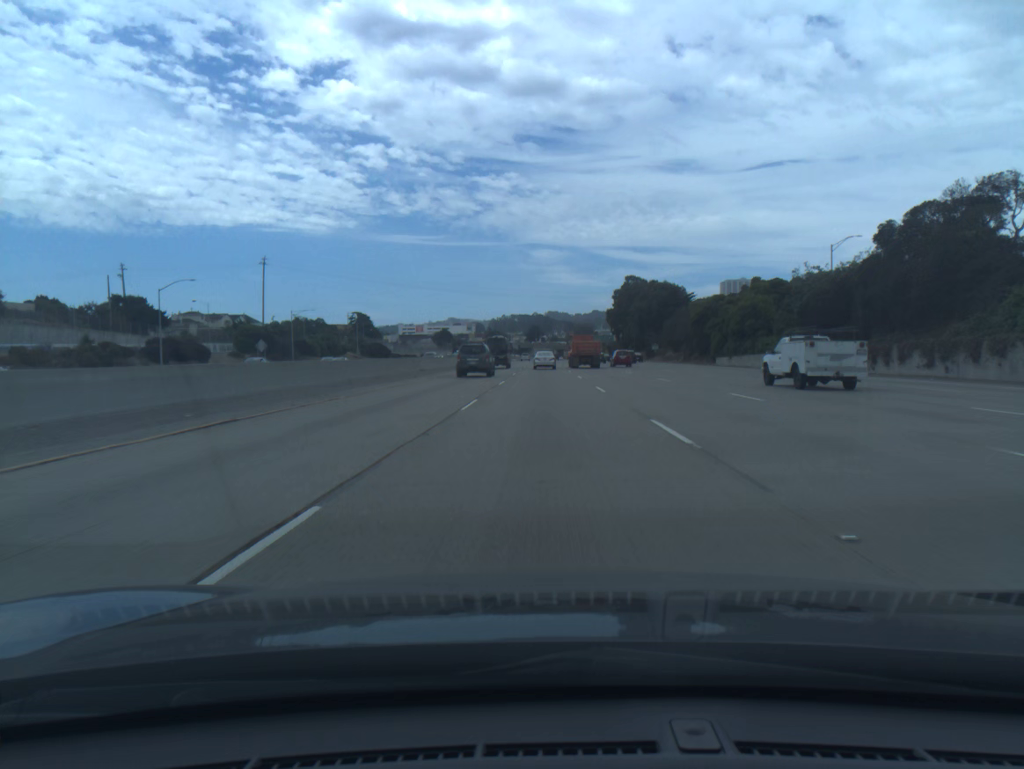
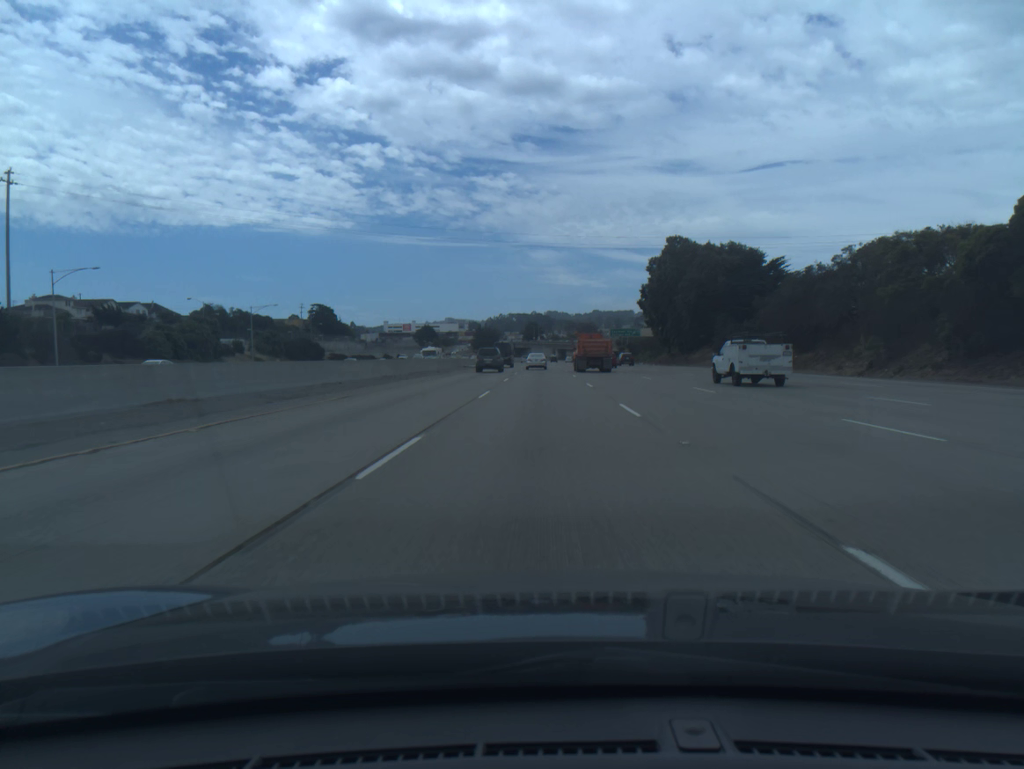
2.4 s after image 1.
(+0.1, +67.6) m; 0°
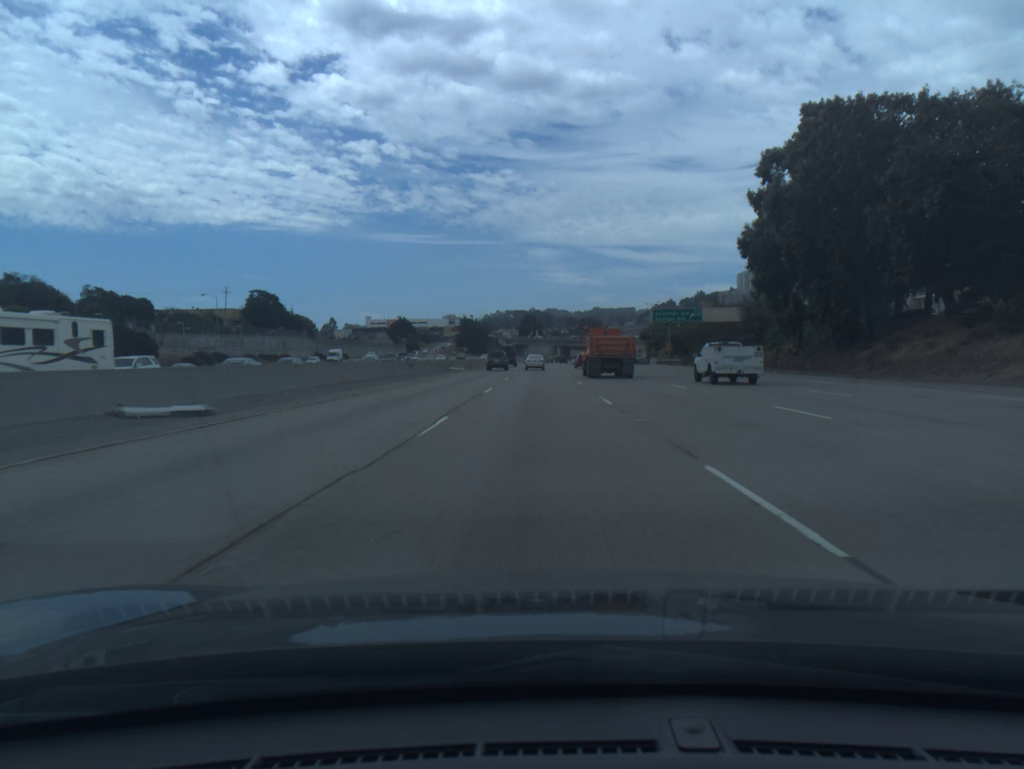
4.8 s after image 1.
(+0.1, +69.2) m; 0°
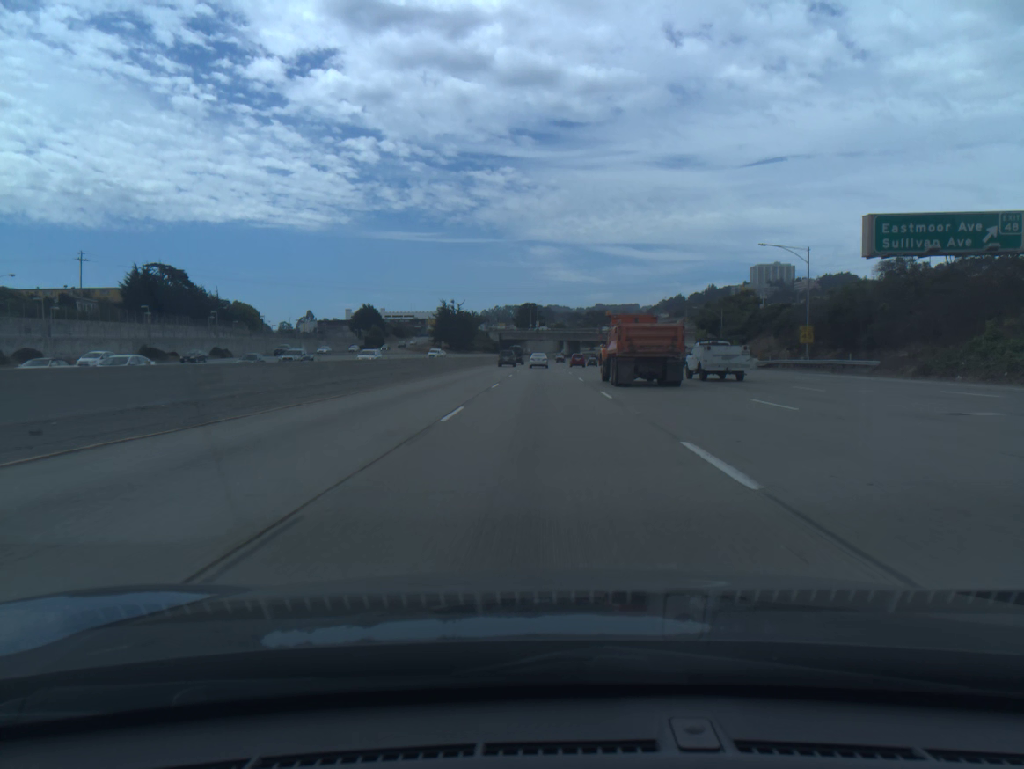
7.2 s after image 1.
(-0.2, +71.0) m; 0°
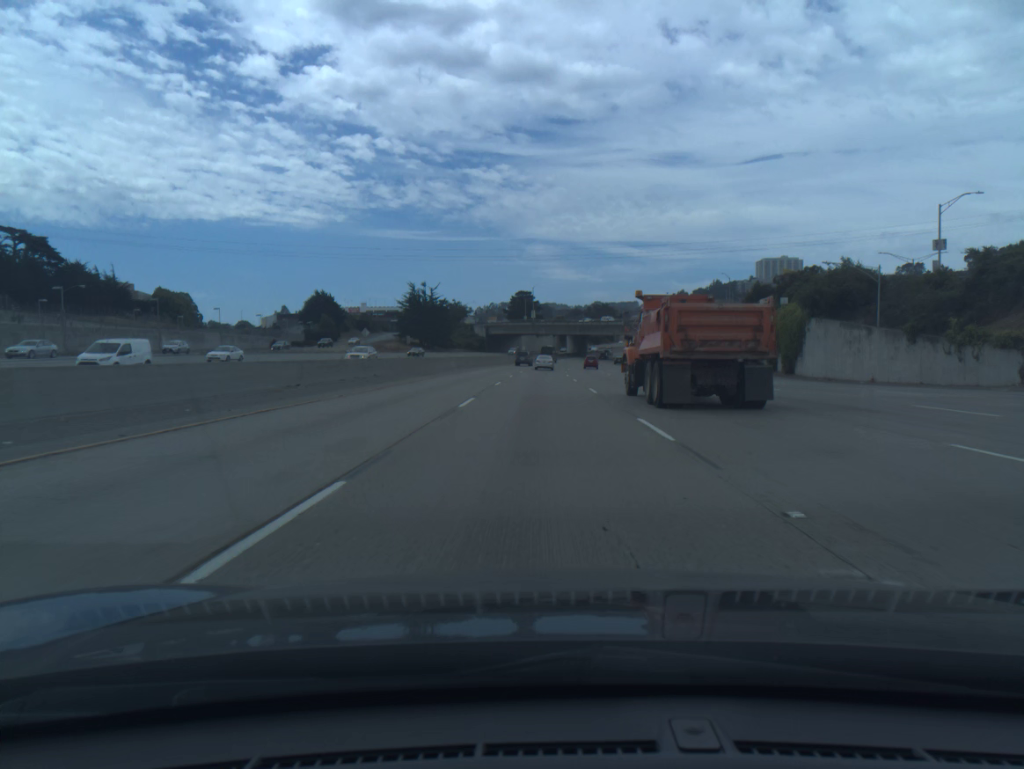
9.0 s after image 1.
(0.0, +54.2) m; 0°
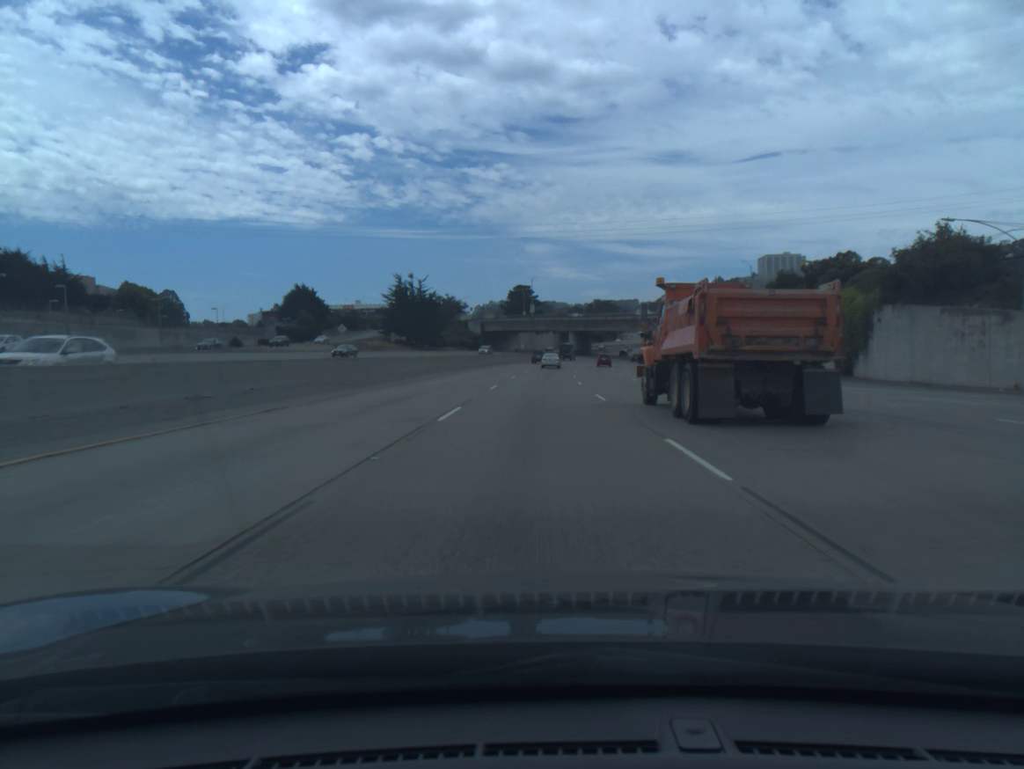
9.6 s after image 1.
(0.0, +18.2) m; 0°
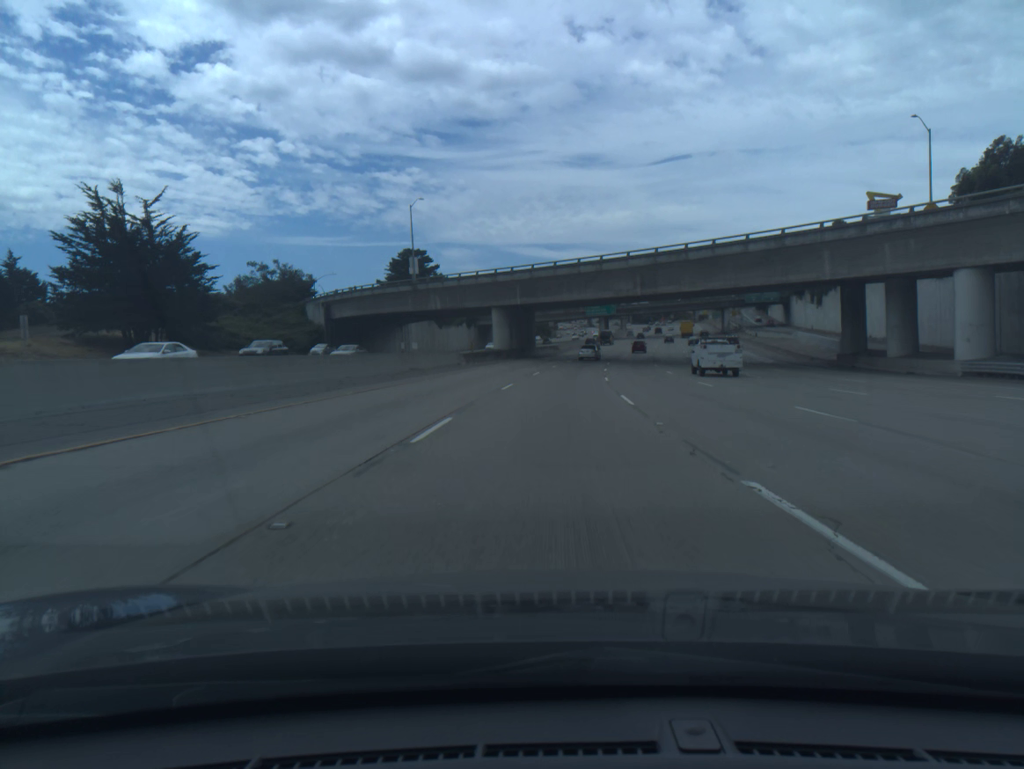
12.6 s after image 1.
(+2.7, +91.8) m; +5°
